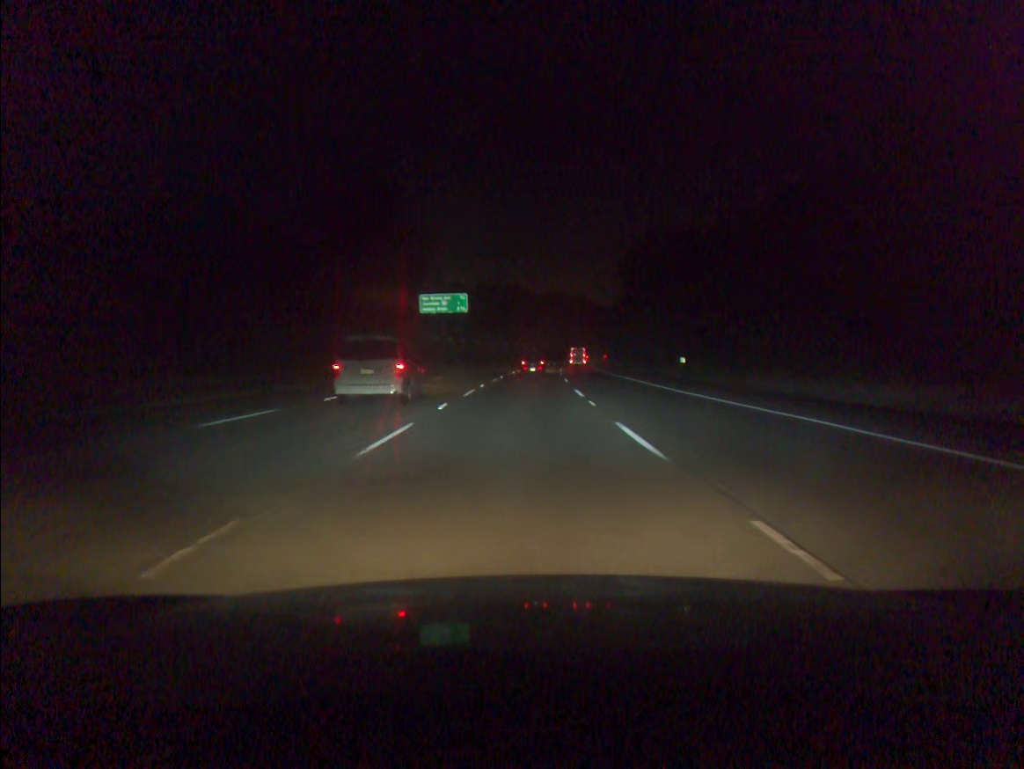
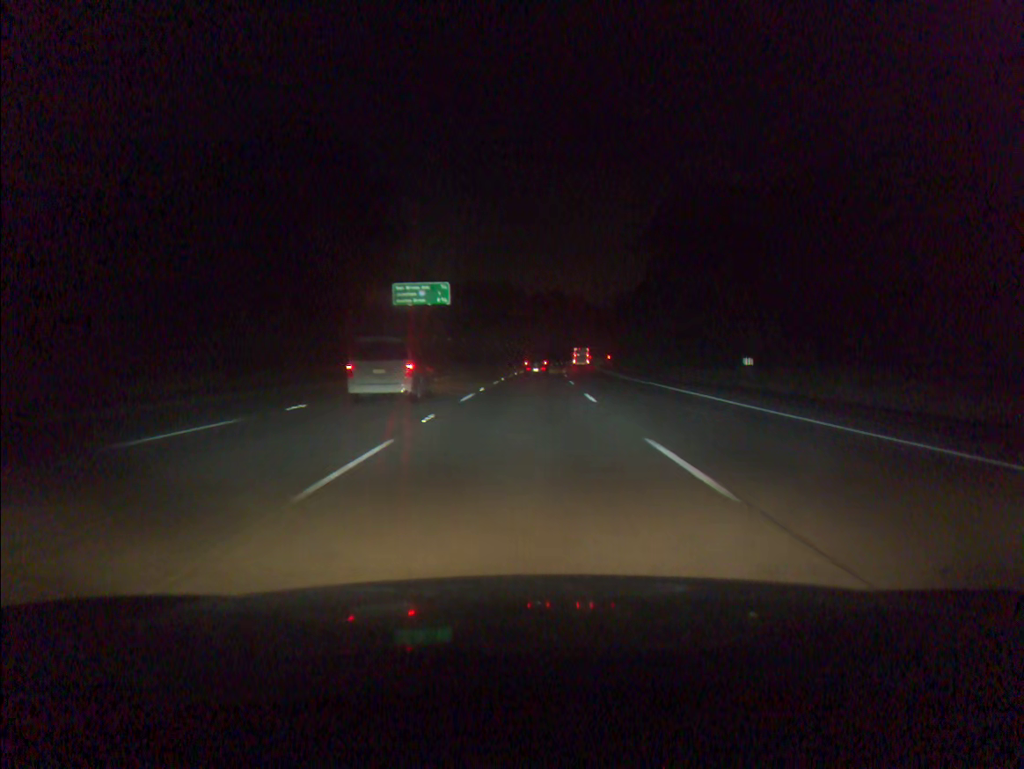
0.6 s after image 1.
(+0.1, +17.3) m; +1°
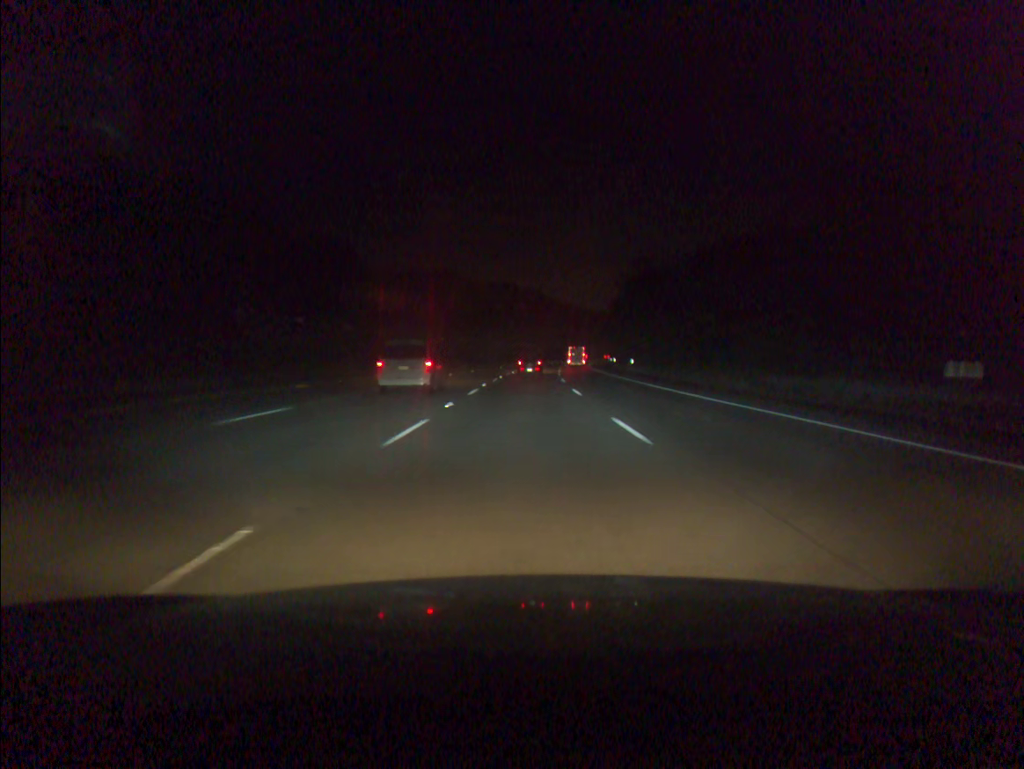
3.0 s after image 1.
(+2.1, +69.2) m; +3°
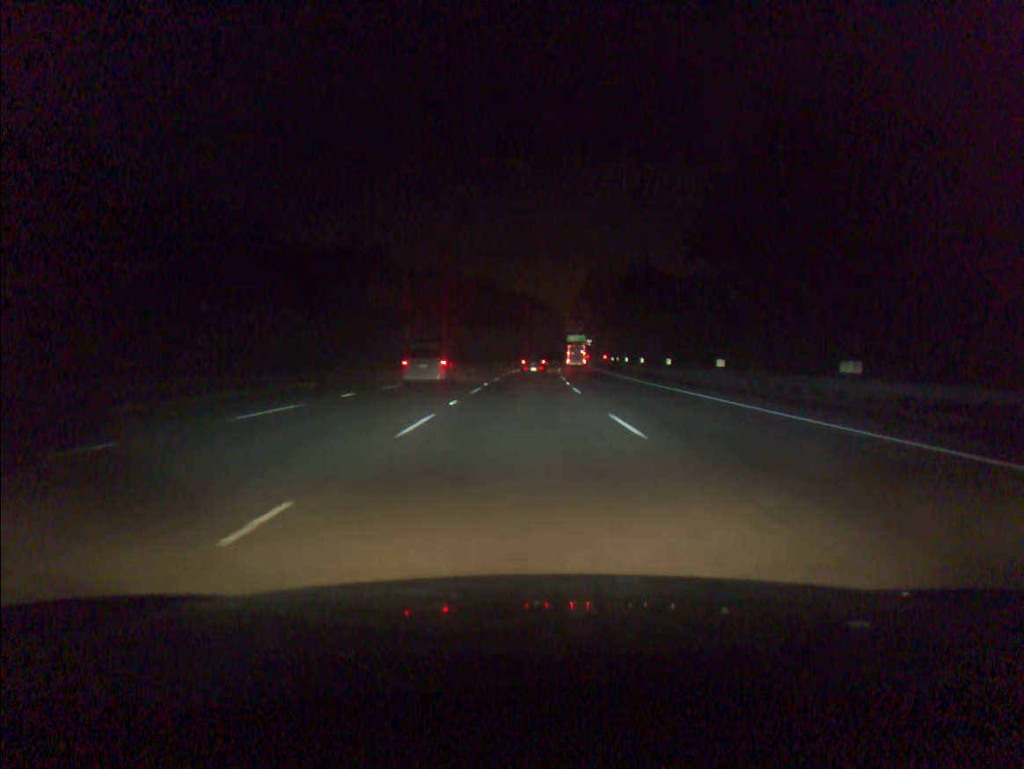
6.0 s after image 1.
(+2.6, +86.3) m; +4°
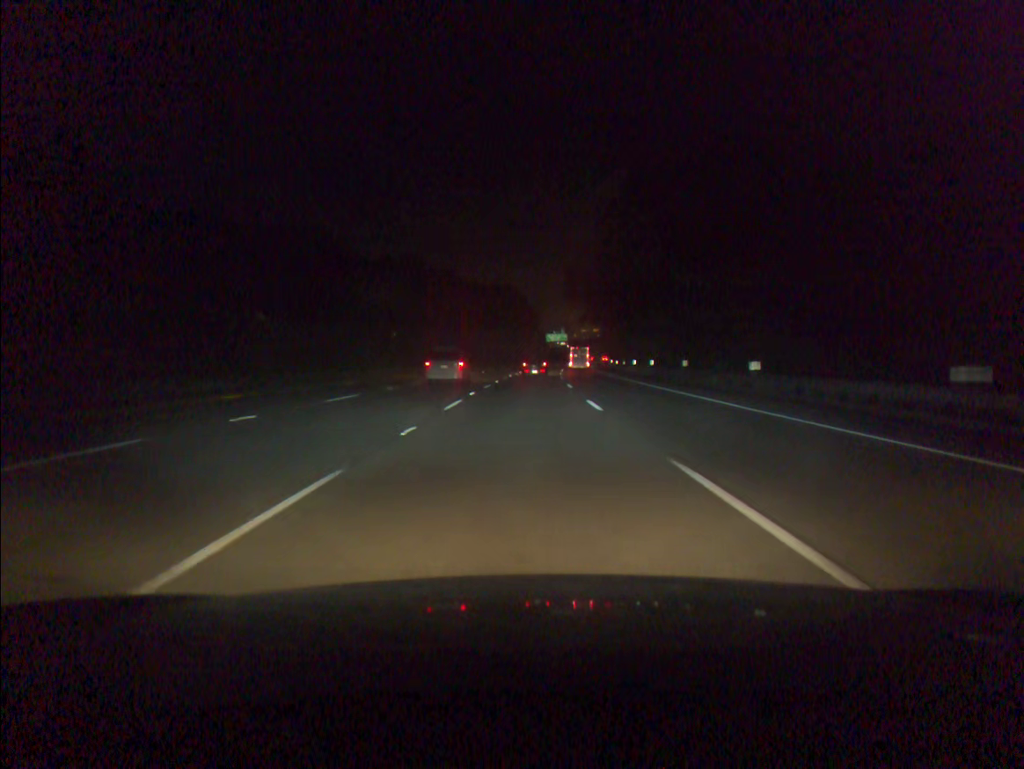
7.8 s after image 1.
(+0.9, +51.7) m; +2°
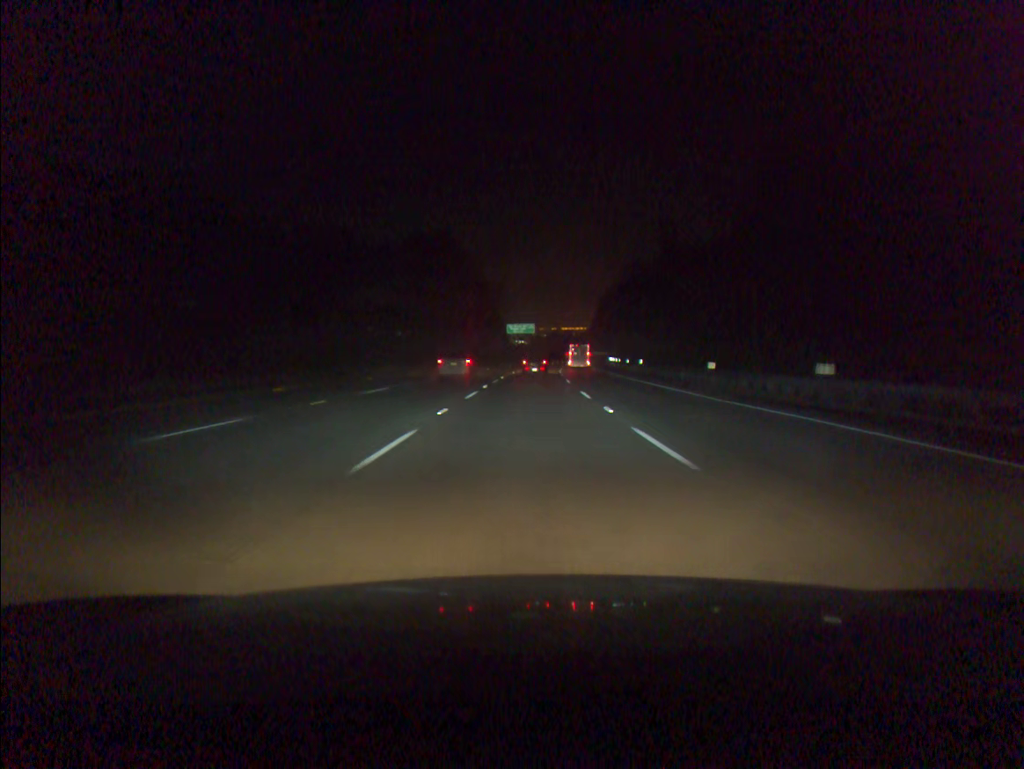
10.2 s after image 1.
(+1.7, +68.5) m; +3°
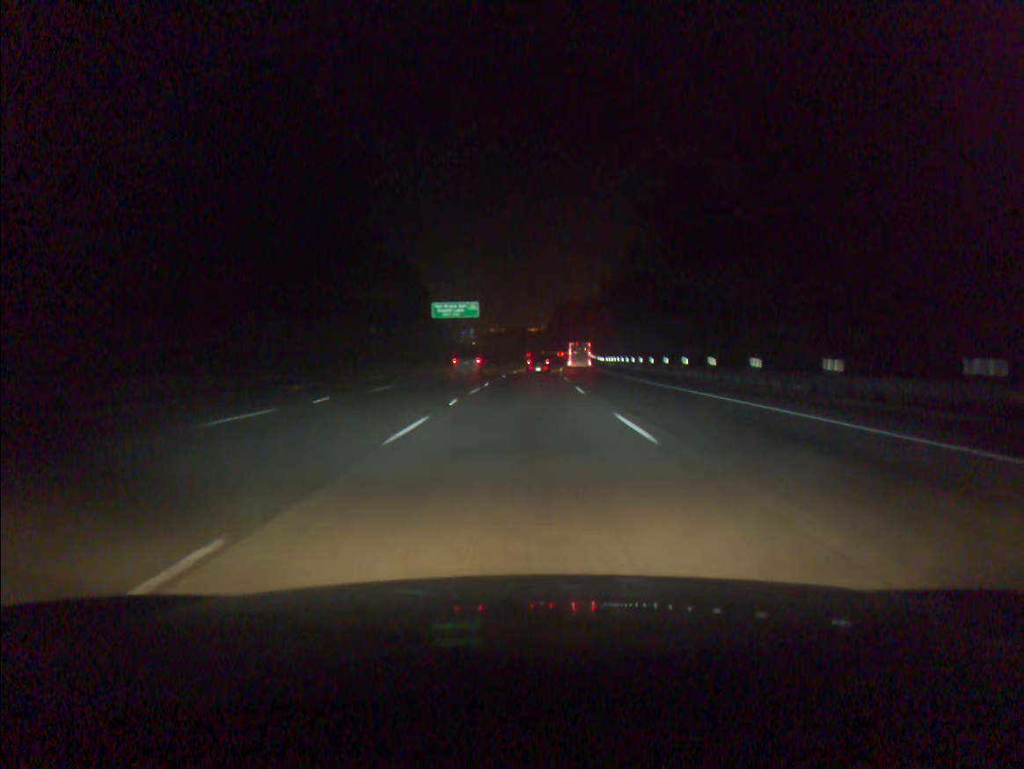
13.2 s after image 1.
(+2.7, +85.1) m; +4°
